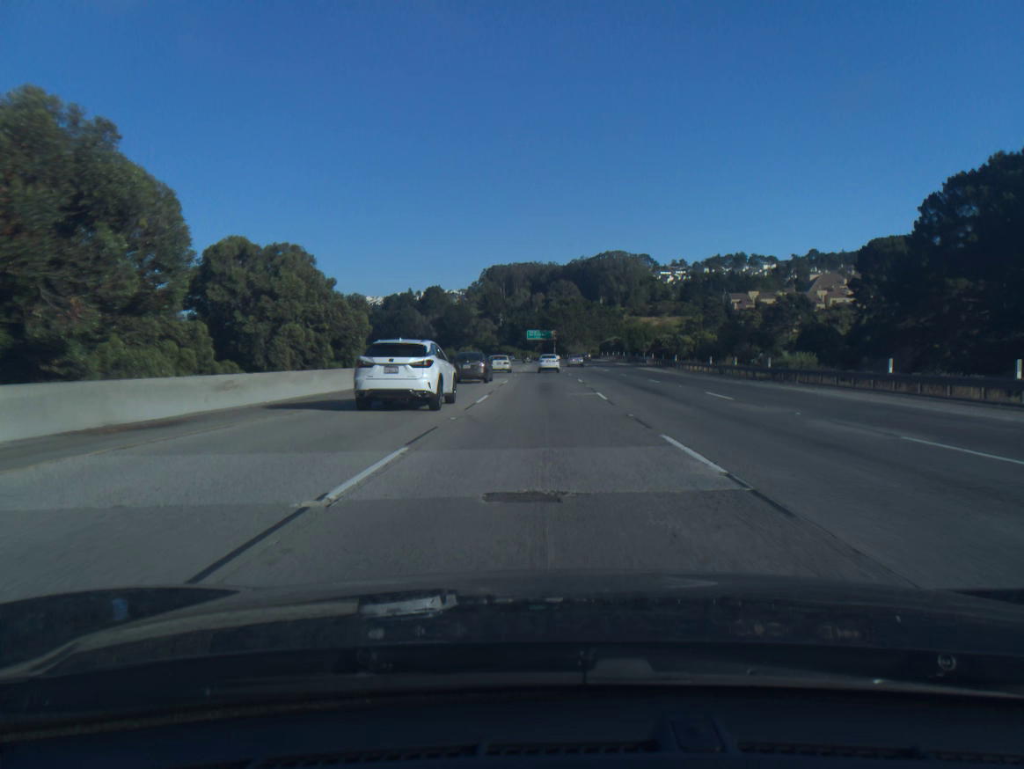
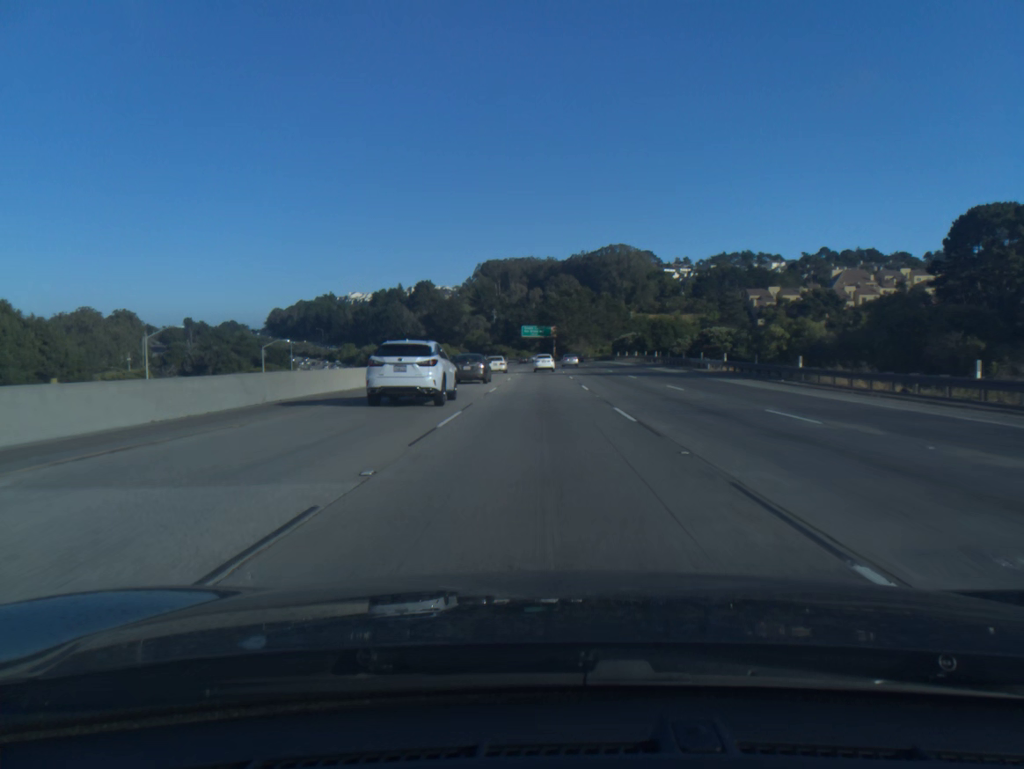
(0.0, +36.6) m; 0°
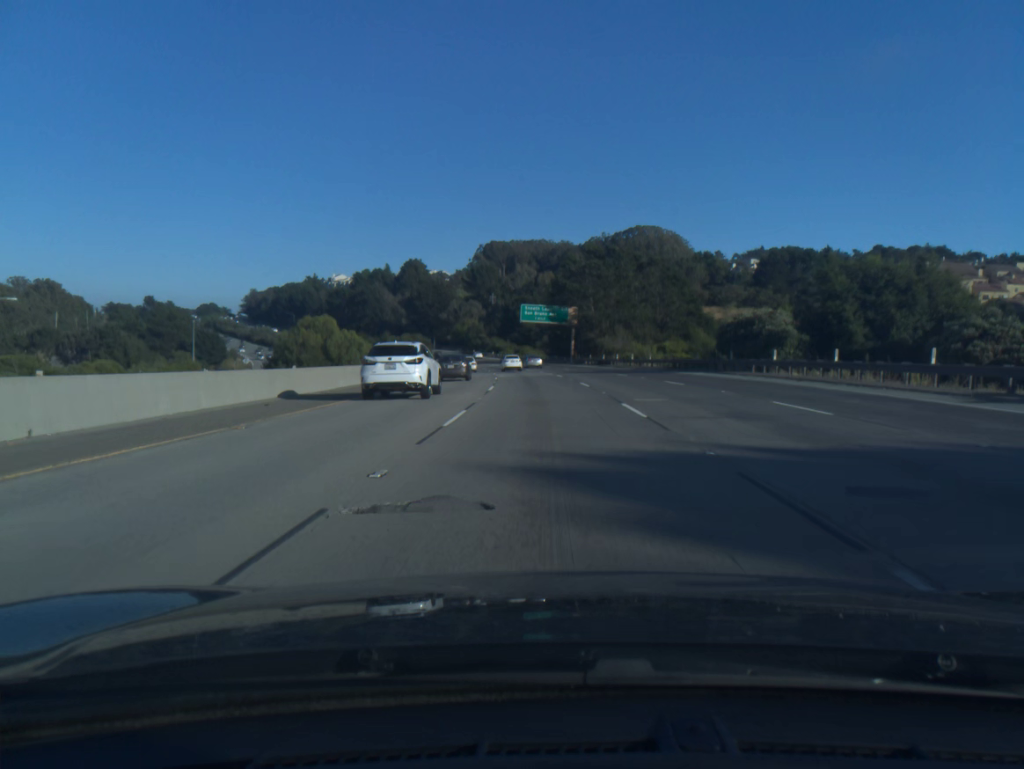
(-0.3, +73.3) m; -1°
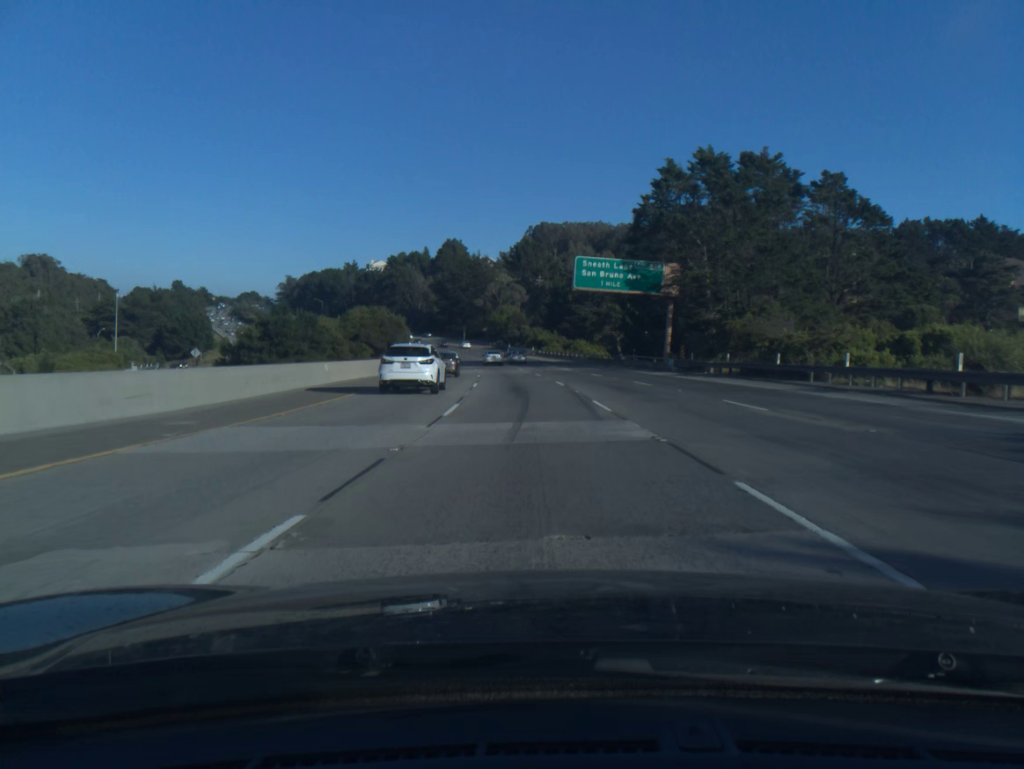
(-1.3, +55.1) m; -3°
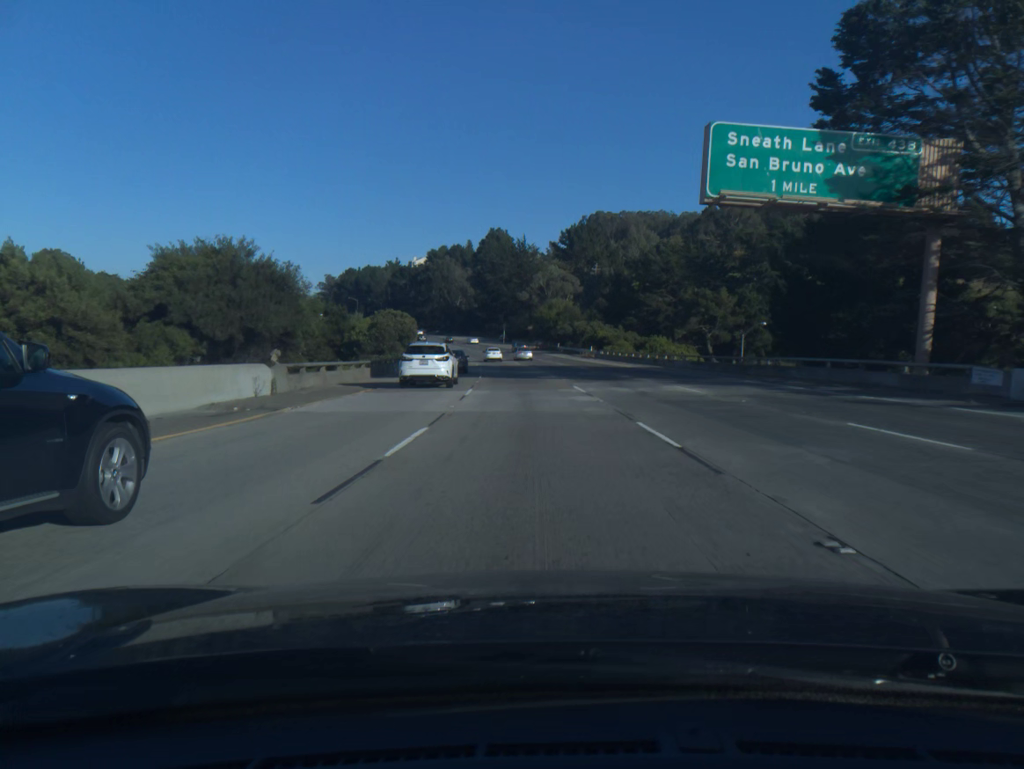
(-1.2, +36.8) m; -4°
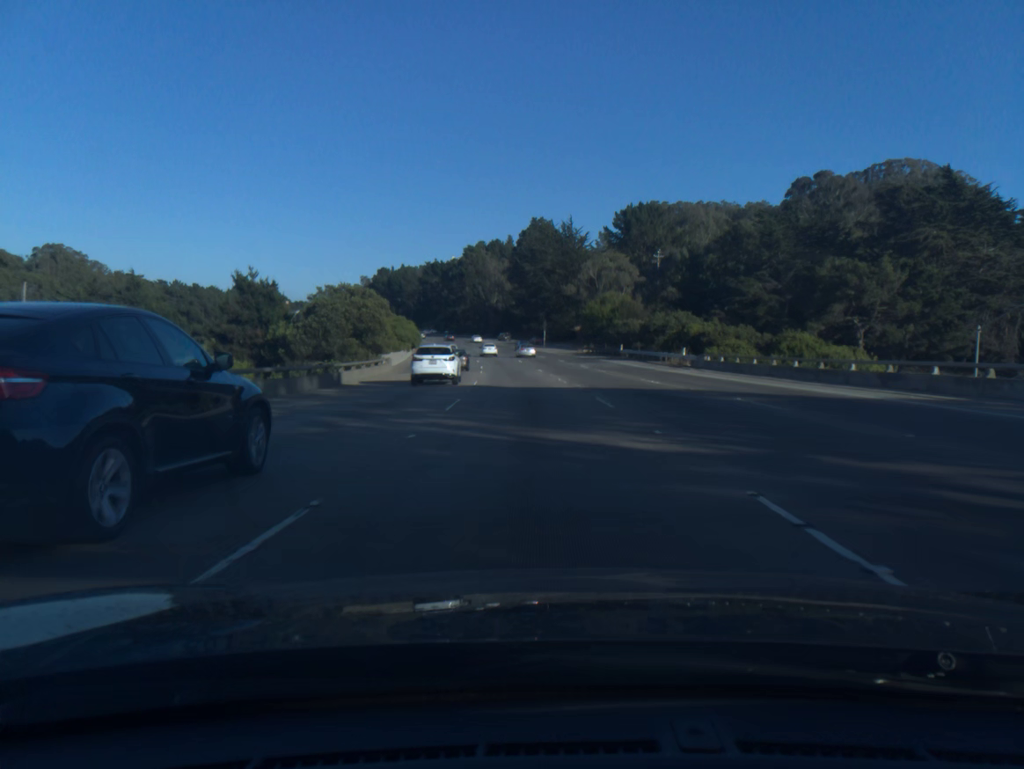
(-1.1, +36.7) m; -3°
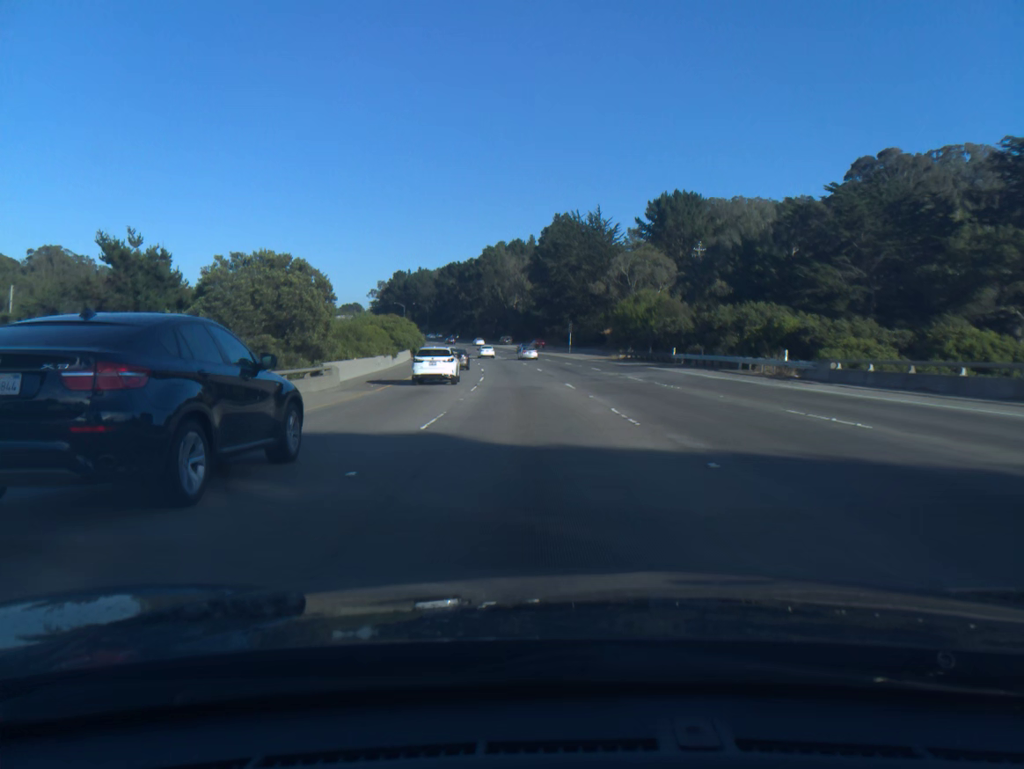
(-0.2, +18.3) m; -2°
